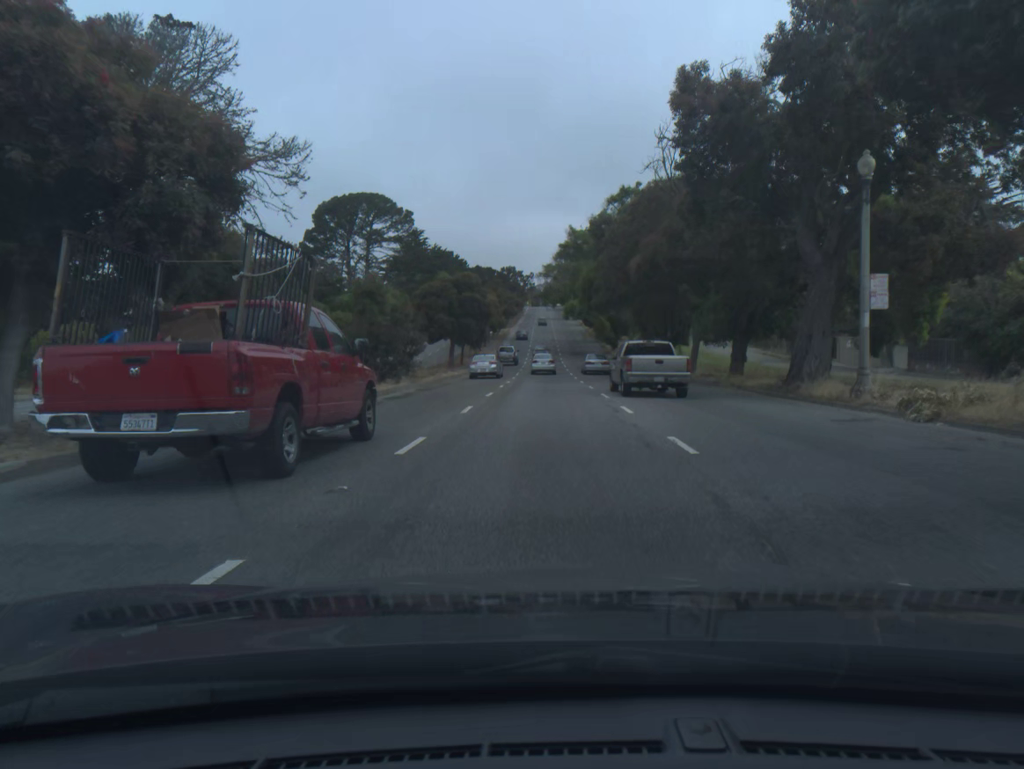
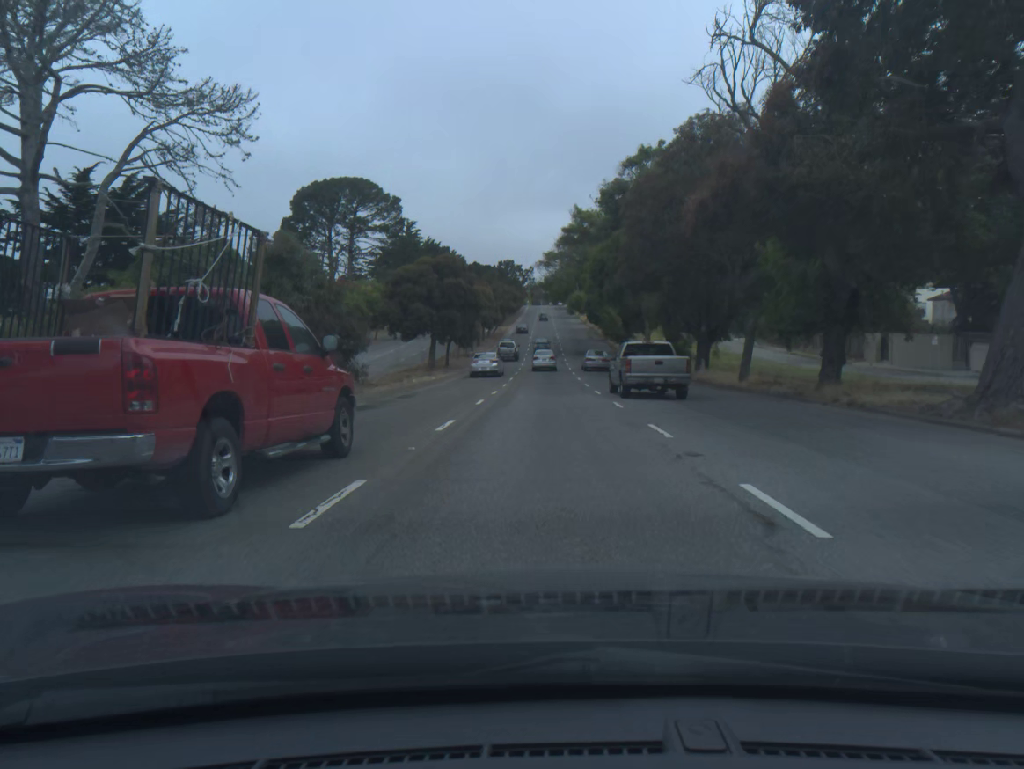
(0.0, +11.5) m; 0°
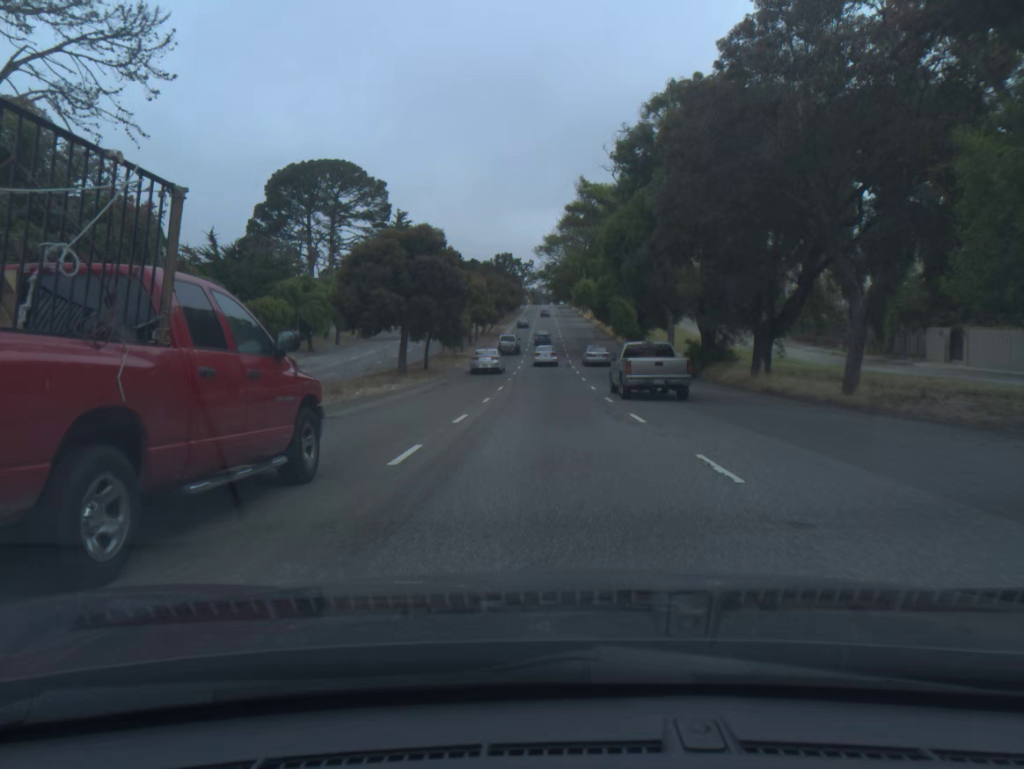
(0.0, +11.6) m; 0°
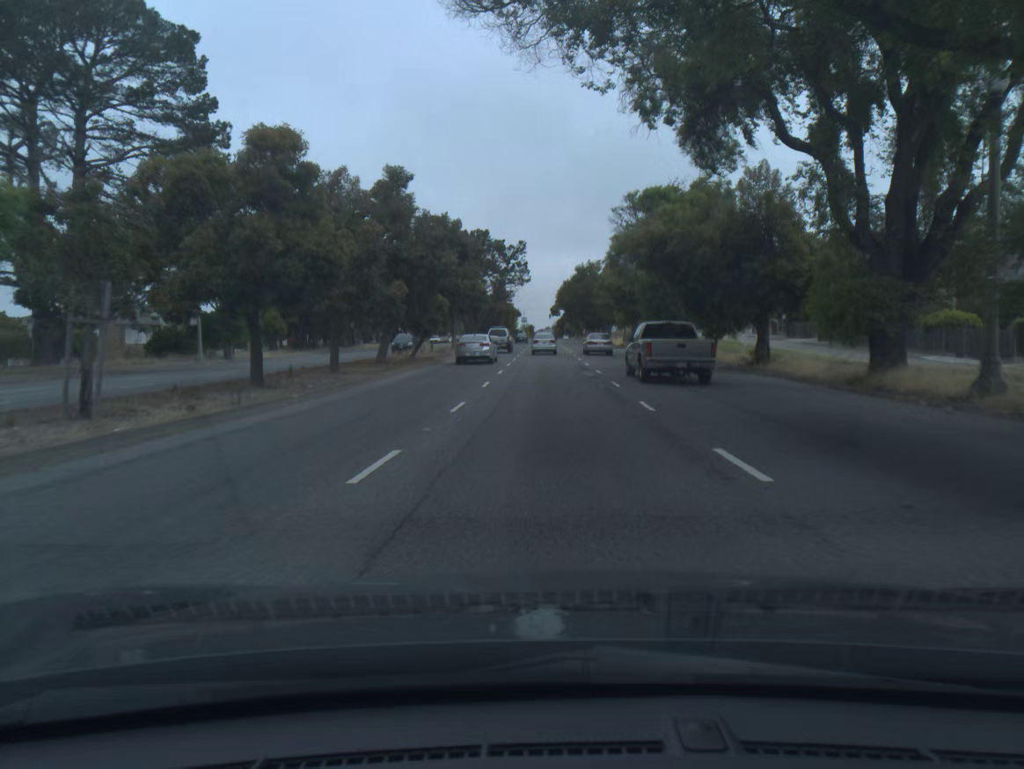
(-0.1, +59.4) m; 0°
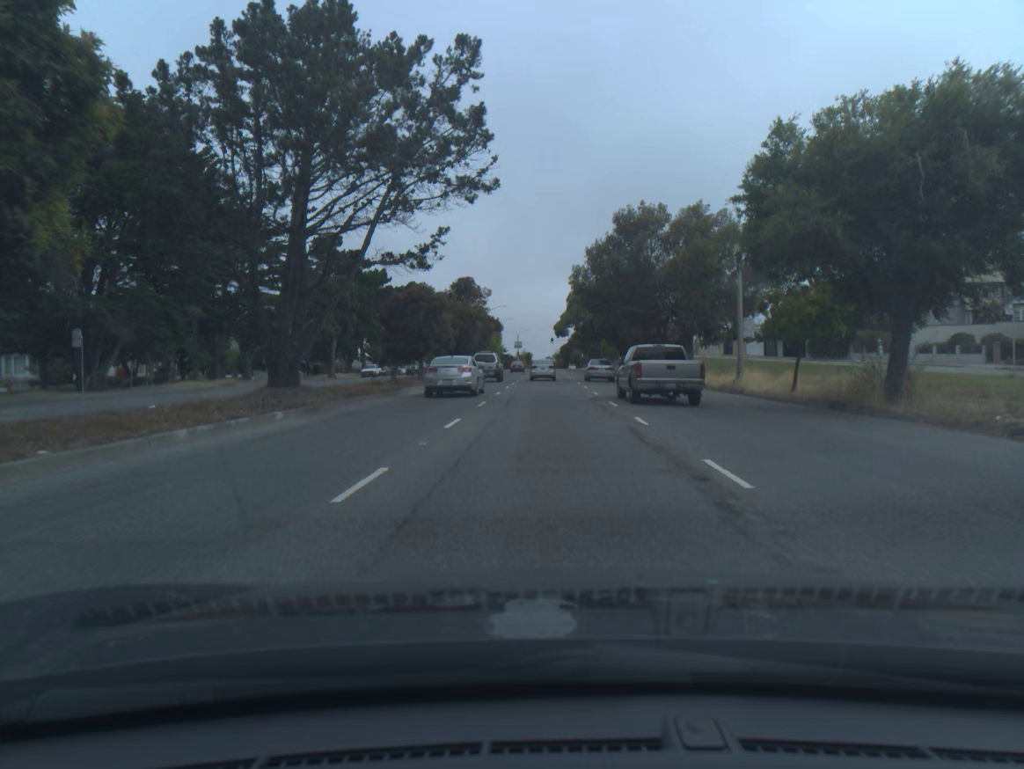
(-0.1, +58.1) m; 0°
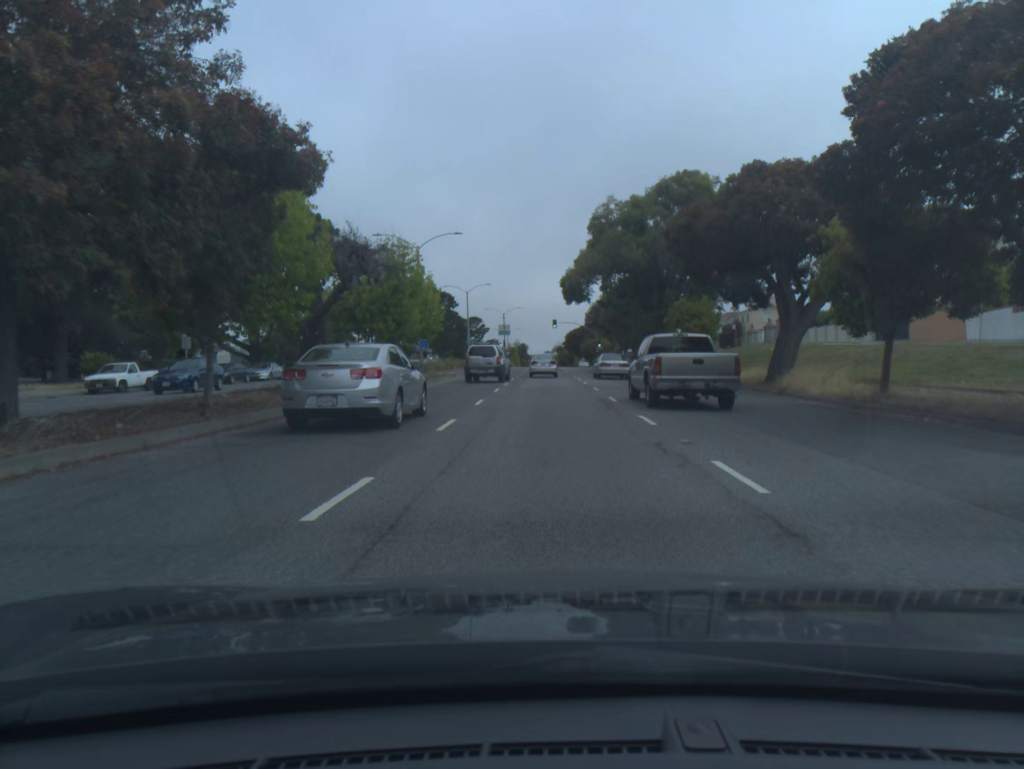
(-0.1, +58.5) m; 0°
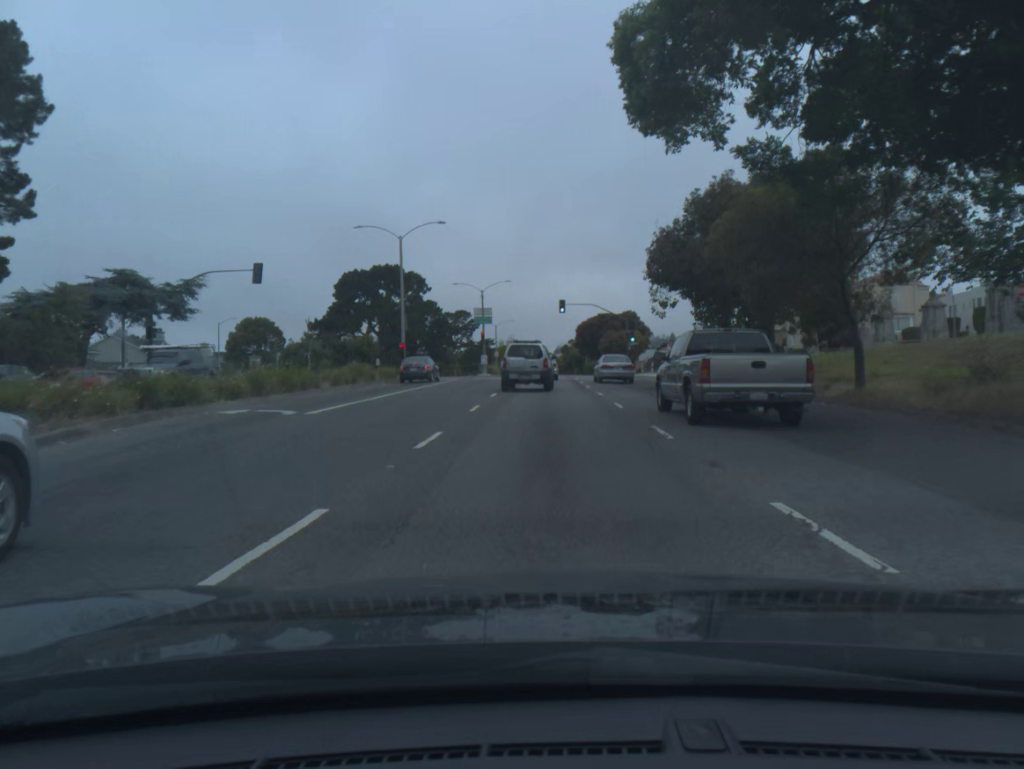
(0.0, +44.9) m; 0°
